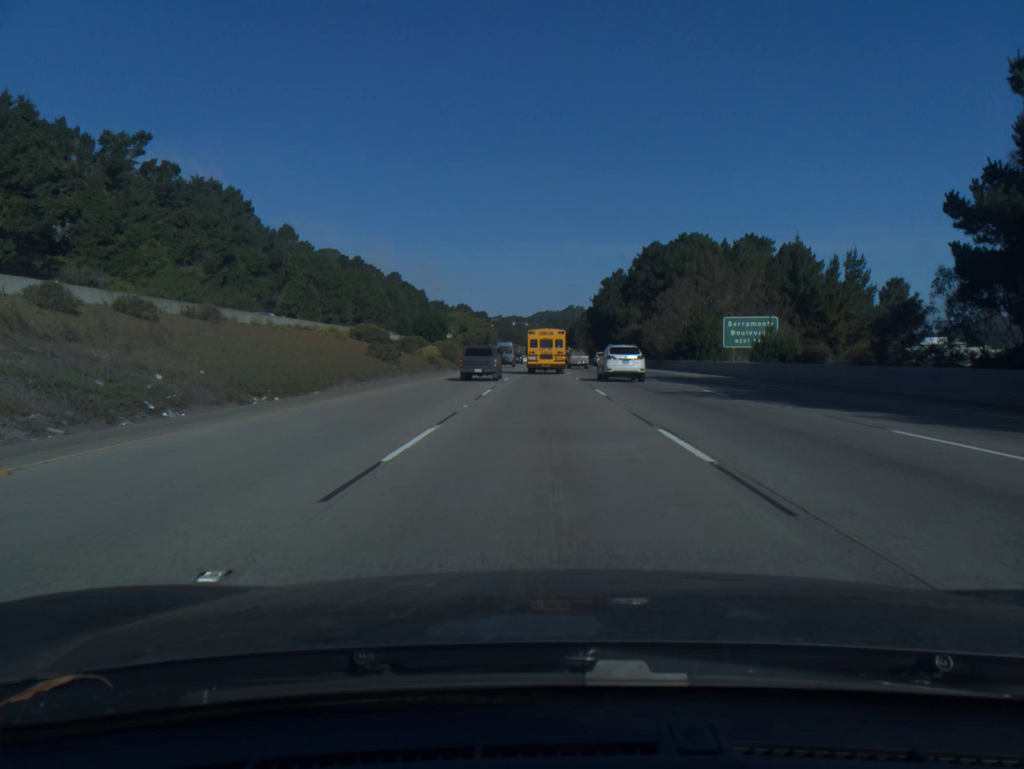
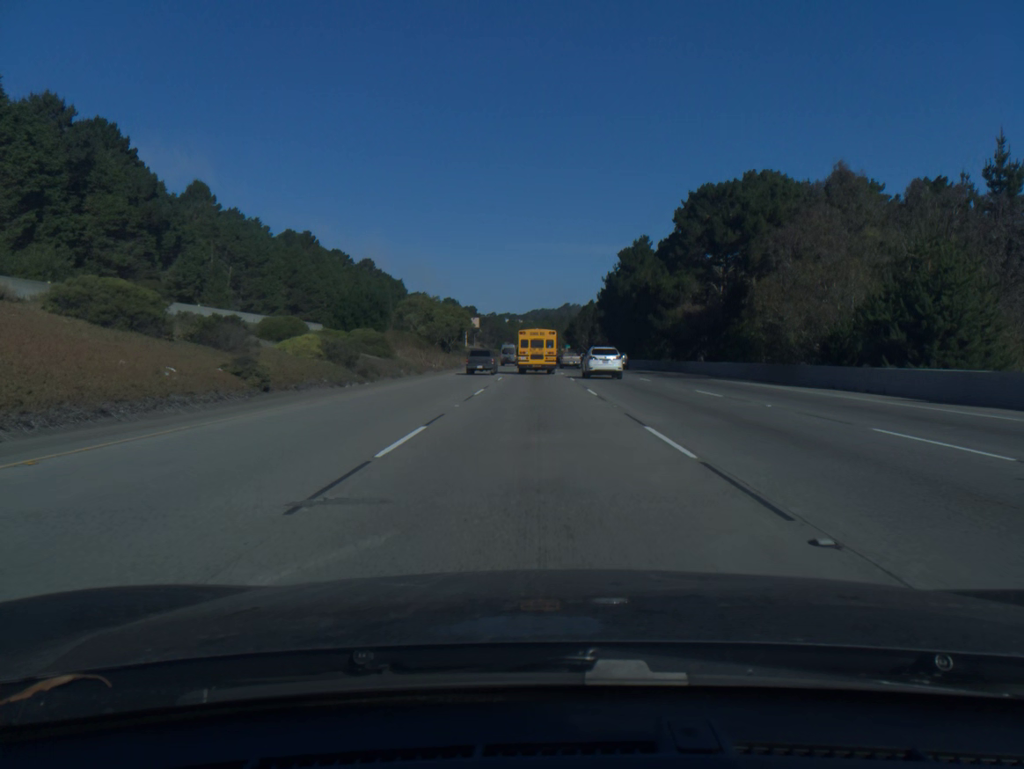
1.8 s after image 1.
(+0.2, +43.5) m; 0°
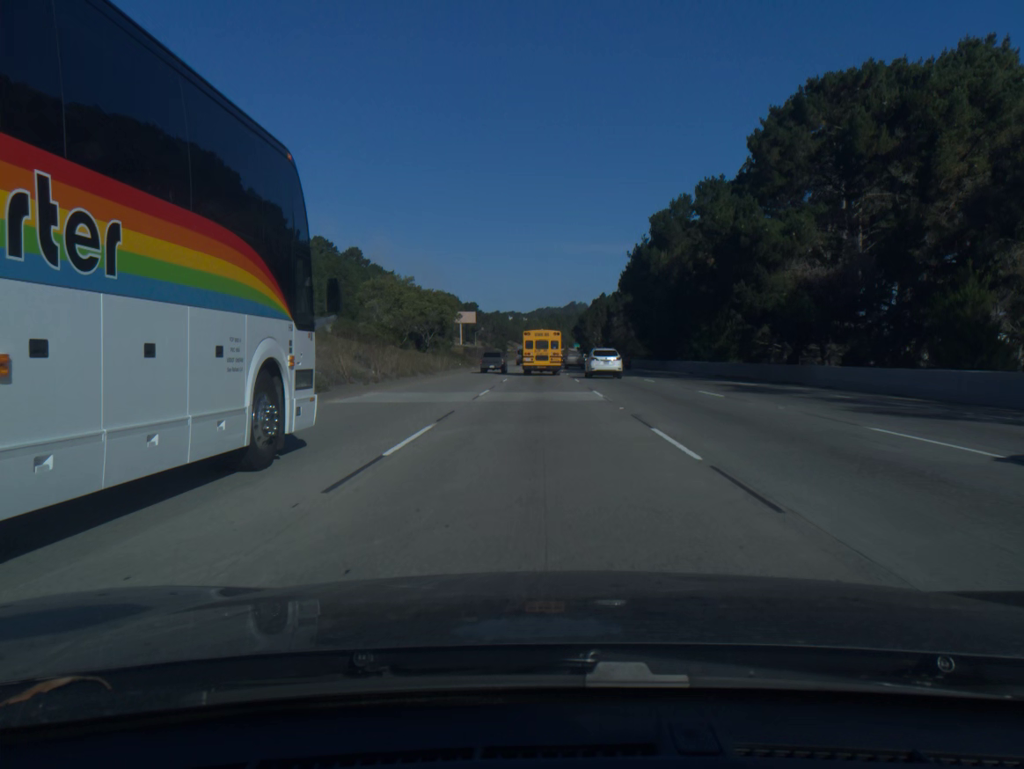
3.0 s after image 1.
(-0.1, +28.9) m; 0°
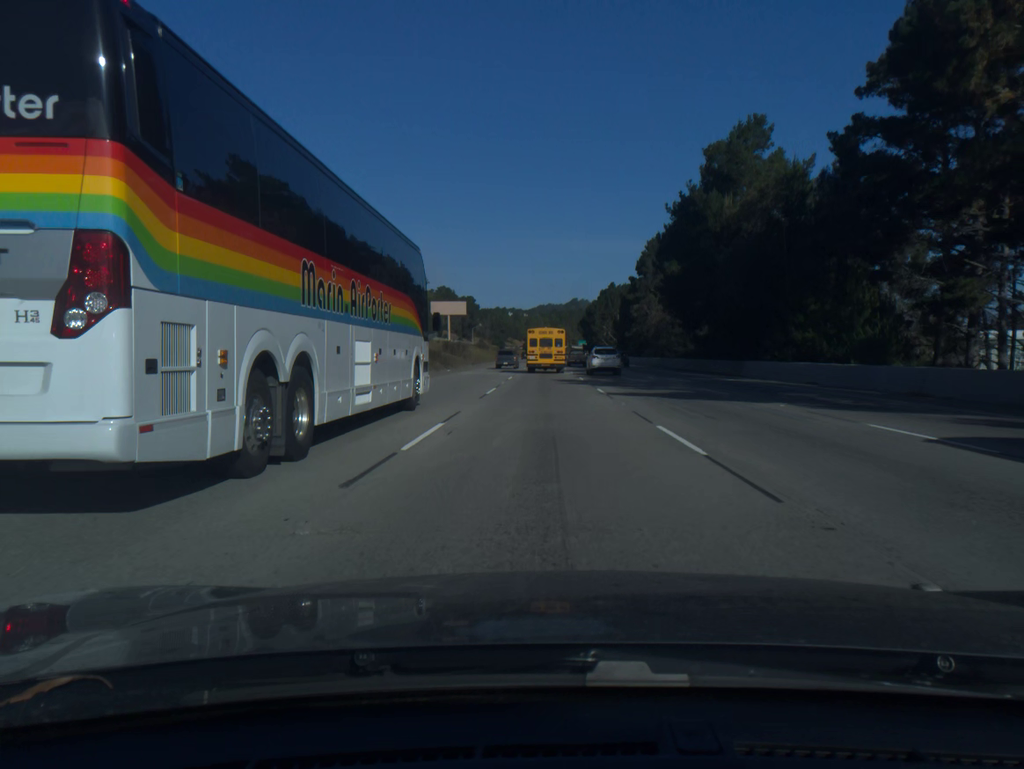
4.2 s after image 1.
(-0.1, +28.9) m; 0°
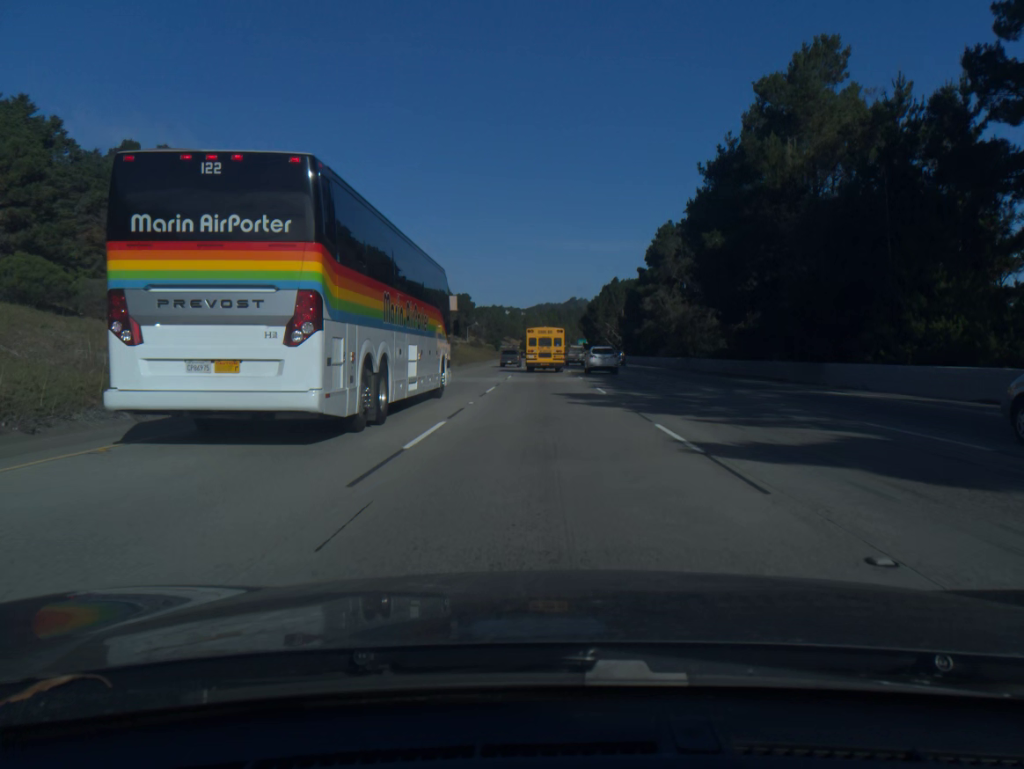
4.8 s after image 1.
(0.0, +14.5) m; 0°
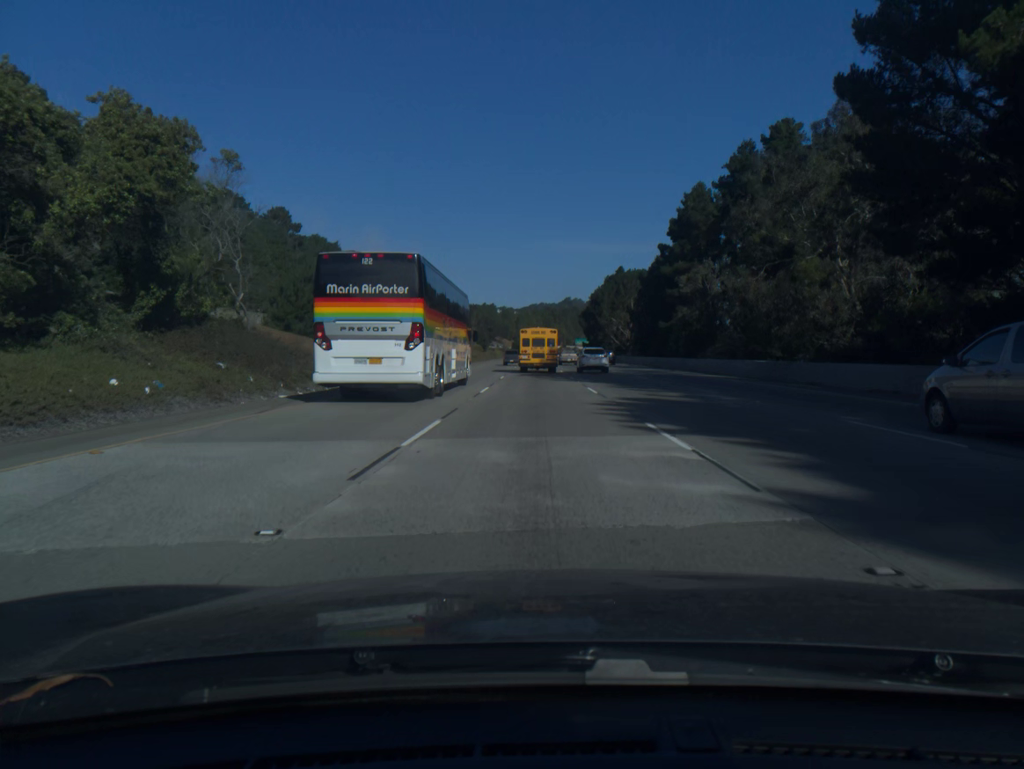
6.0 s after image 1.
(+0.1, +28.9) m; 0°
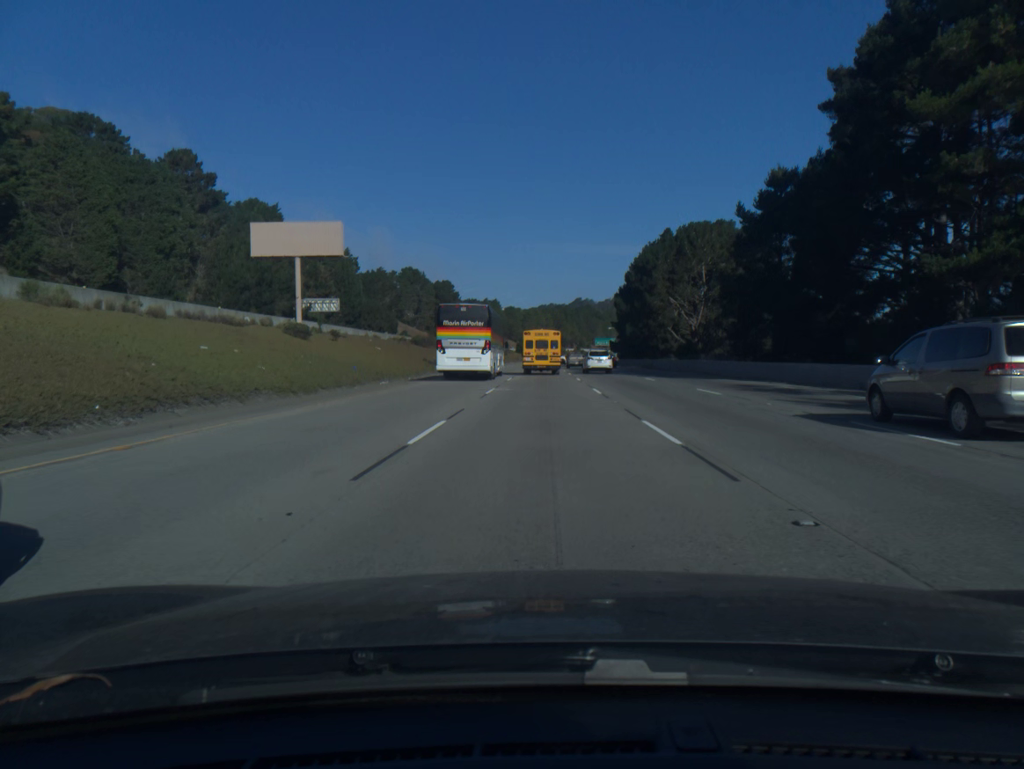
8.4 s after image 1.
(-0.3, +57.8) m; -1°
